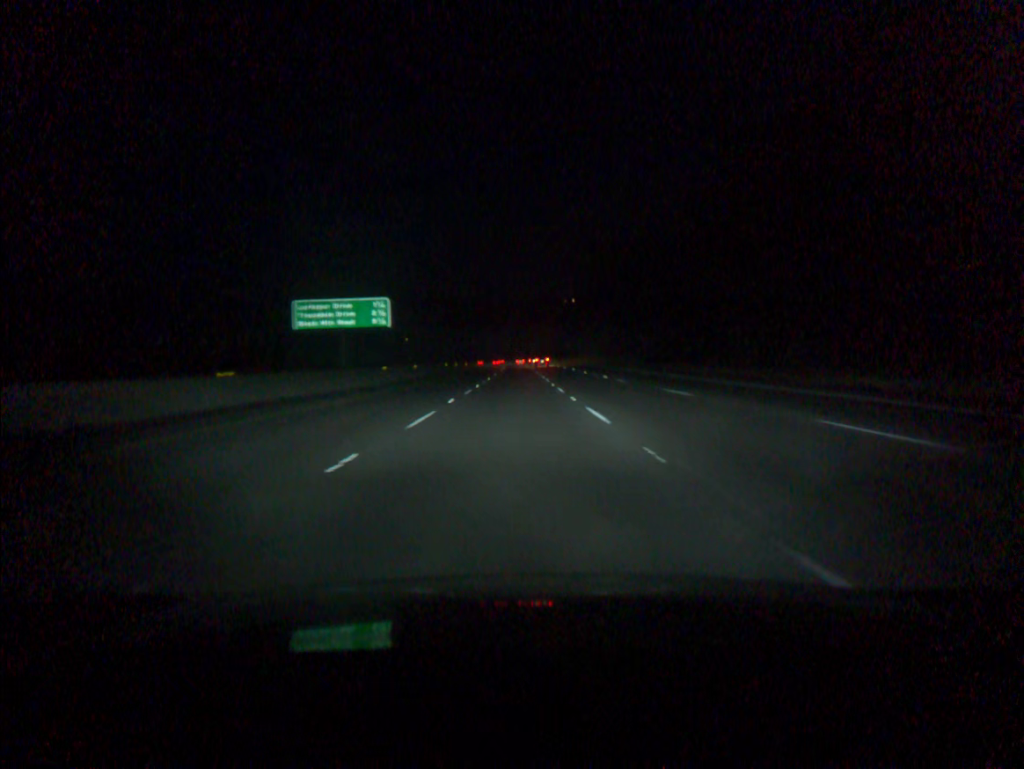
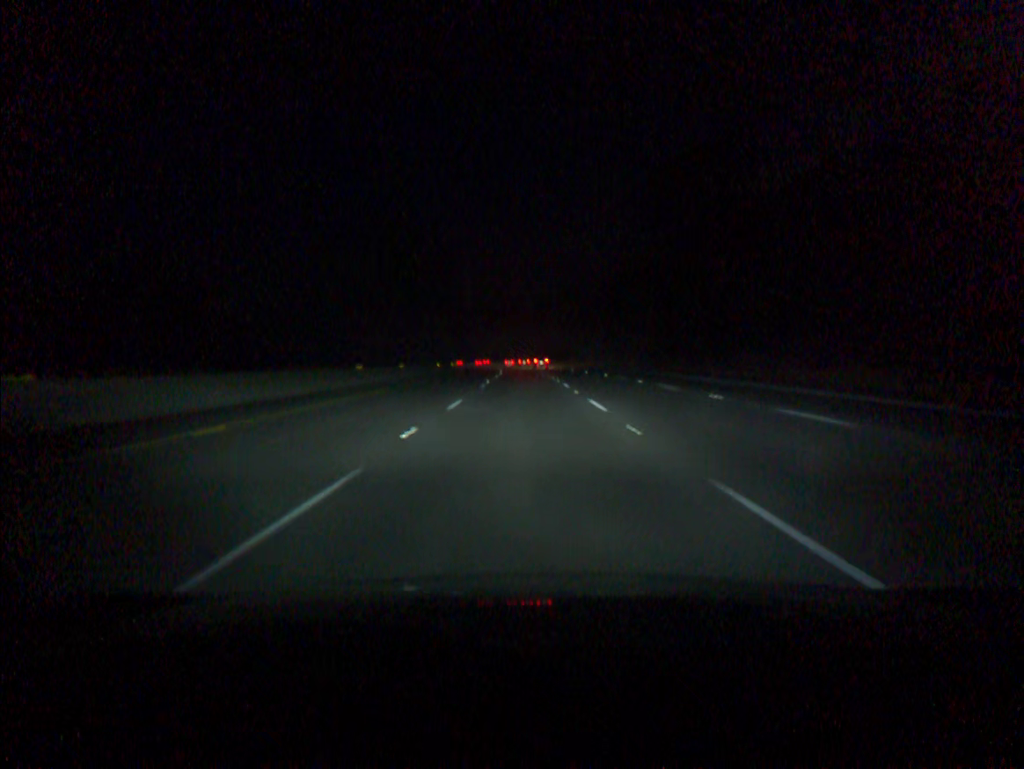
(-0.2, +54.7) m; 0°
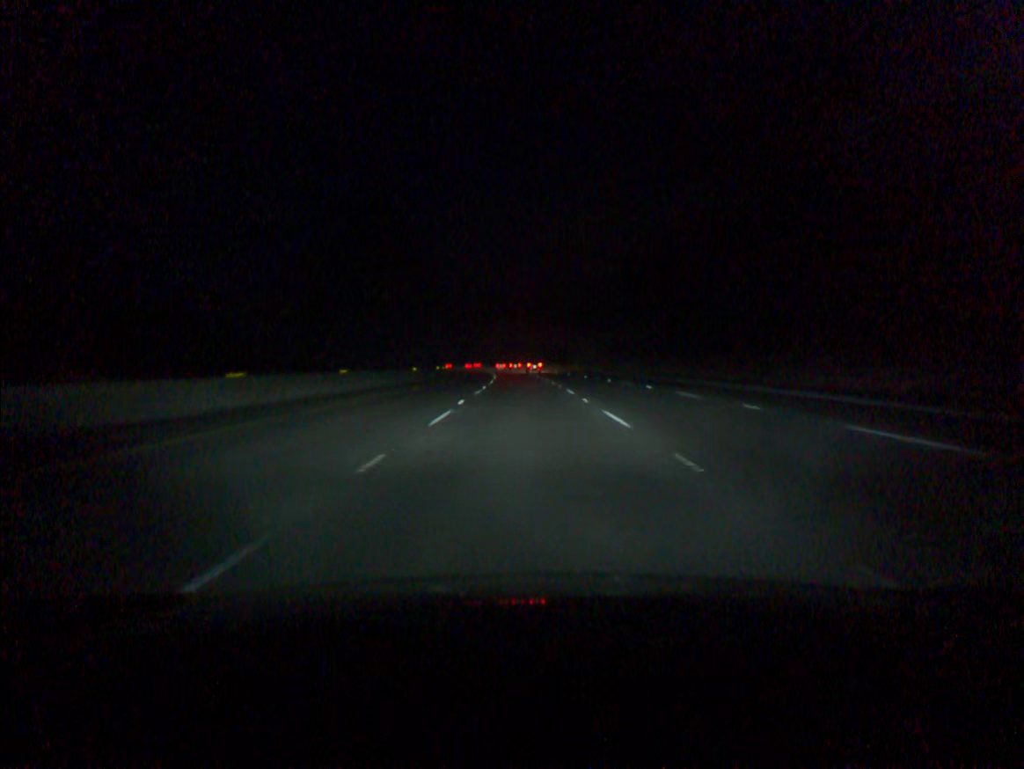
(0.0, +18.2) m; 0°
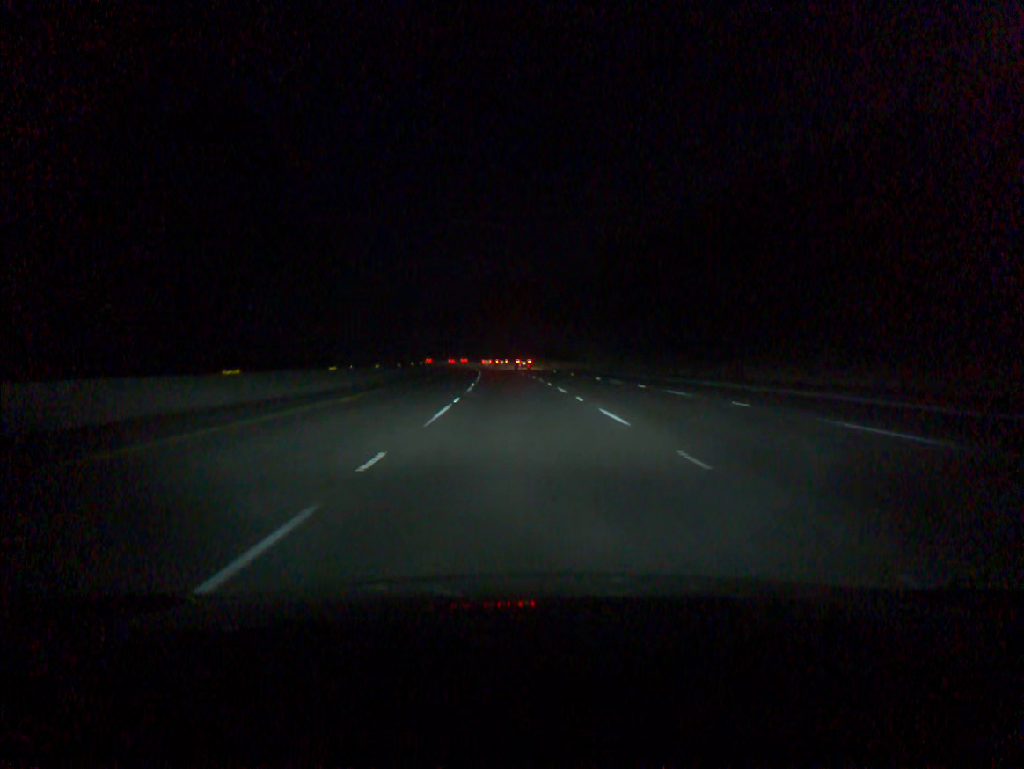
(-0.6, +73.0) m; -2°
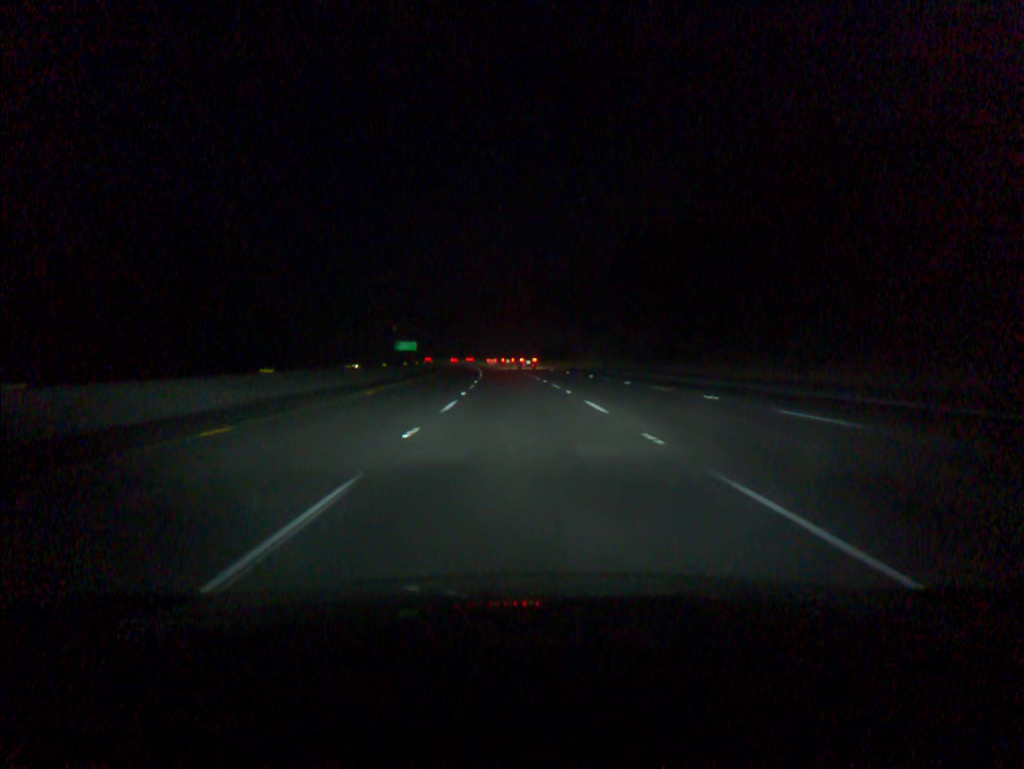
(-1.1, +54.8) m; -2°
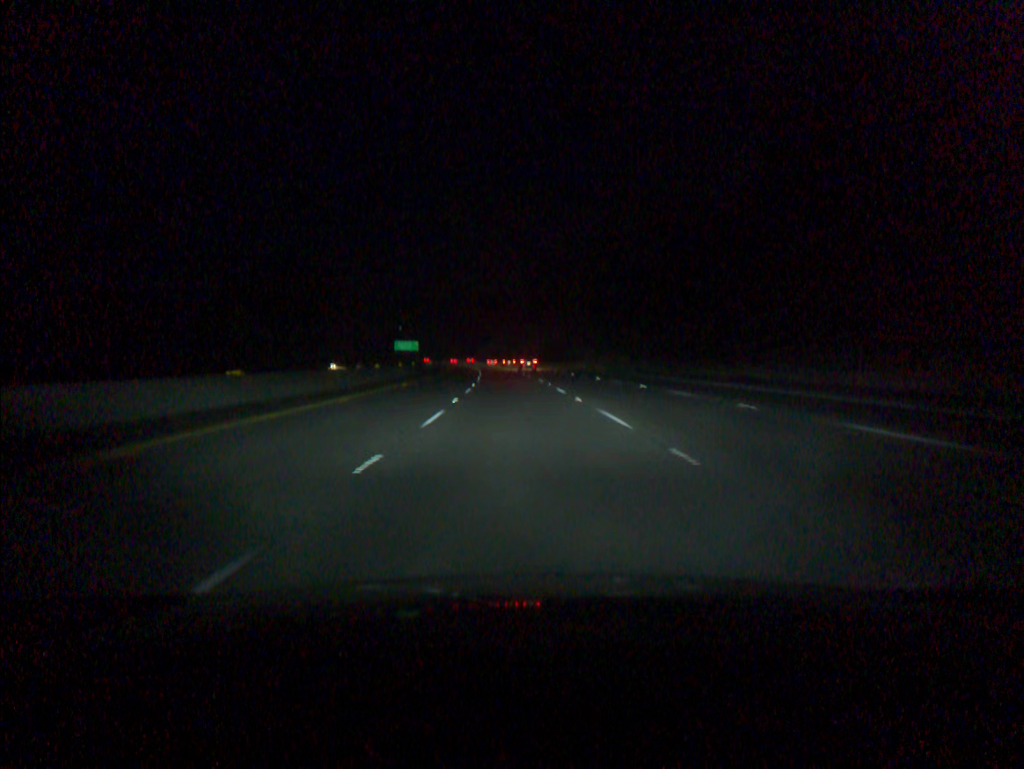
(-0.1, +18.3) m; -1°
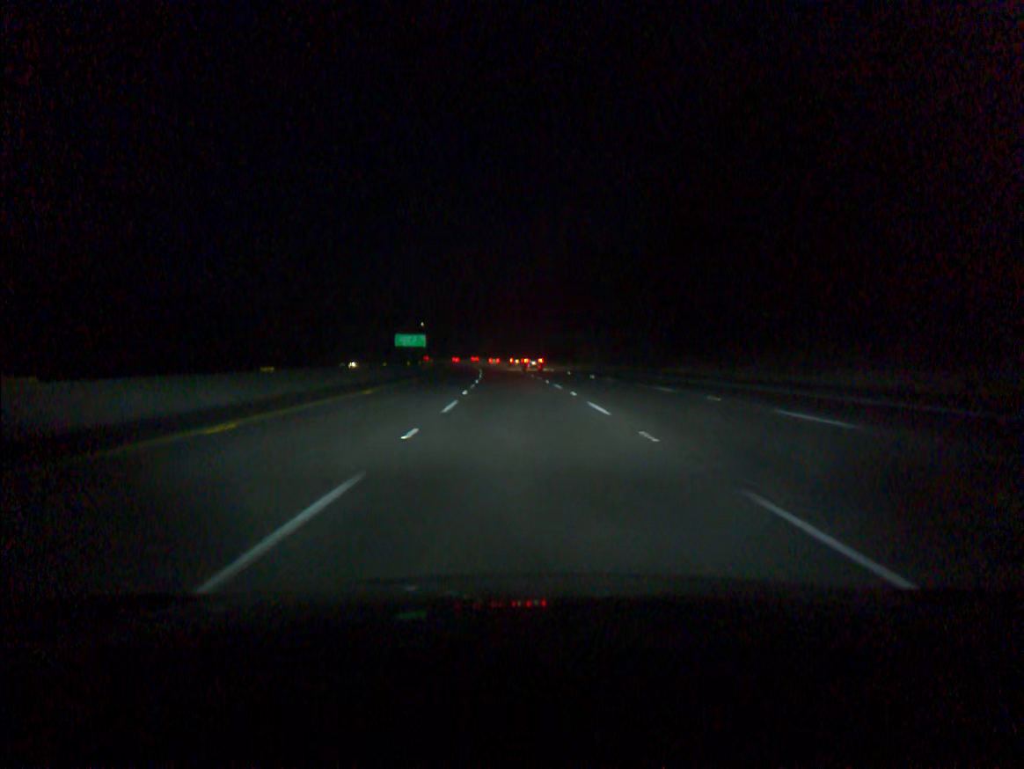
(-1.1, +54.8) m; -2°
